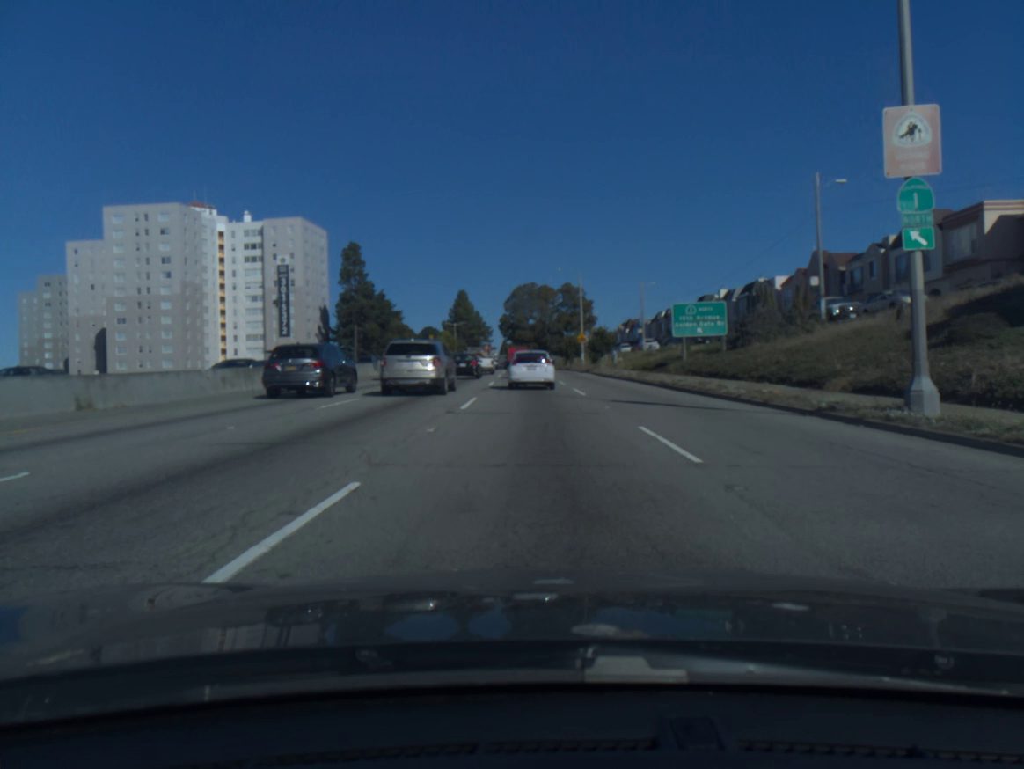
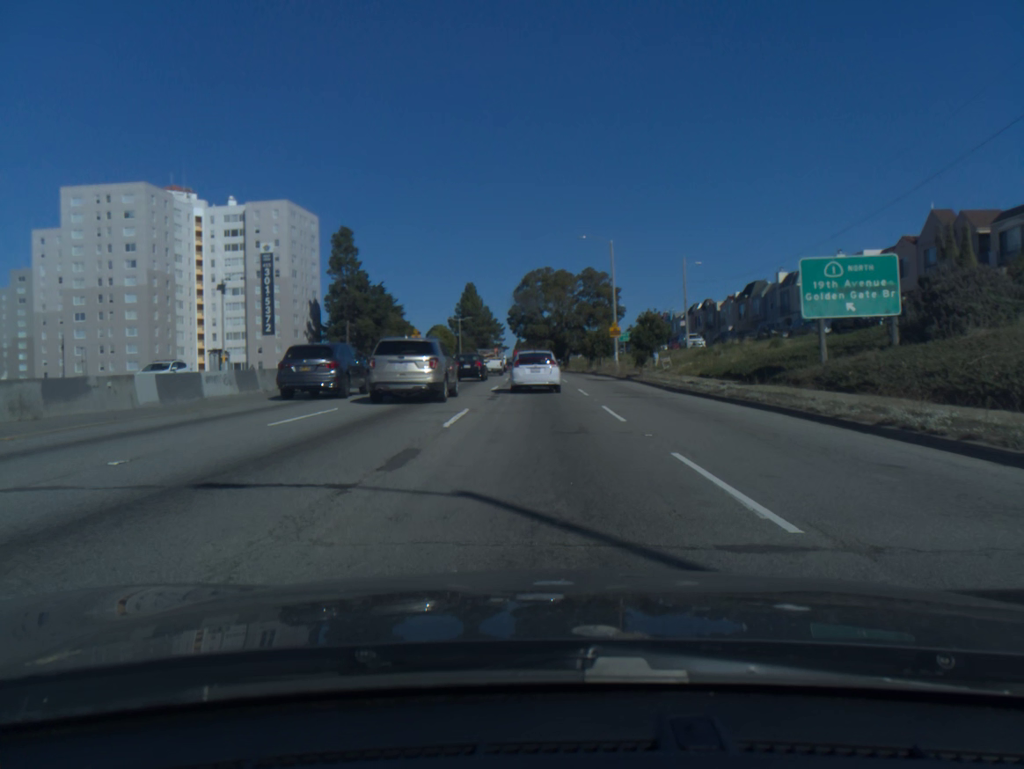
(-0.2, +18.9) m; -1°
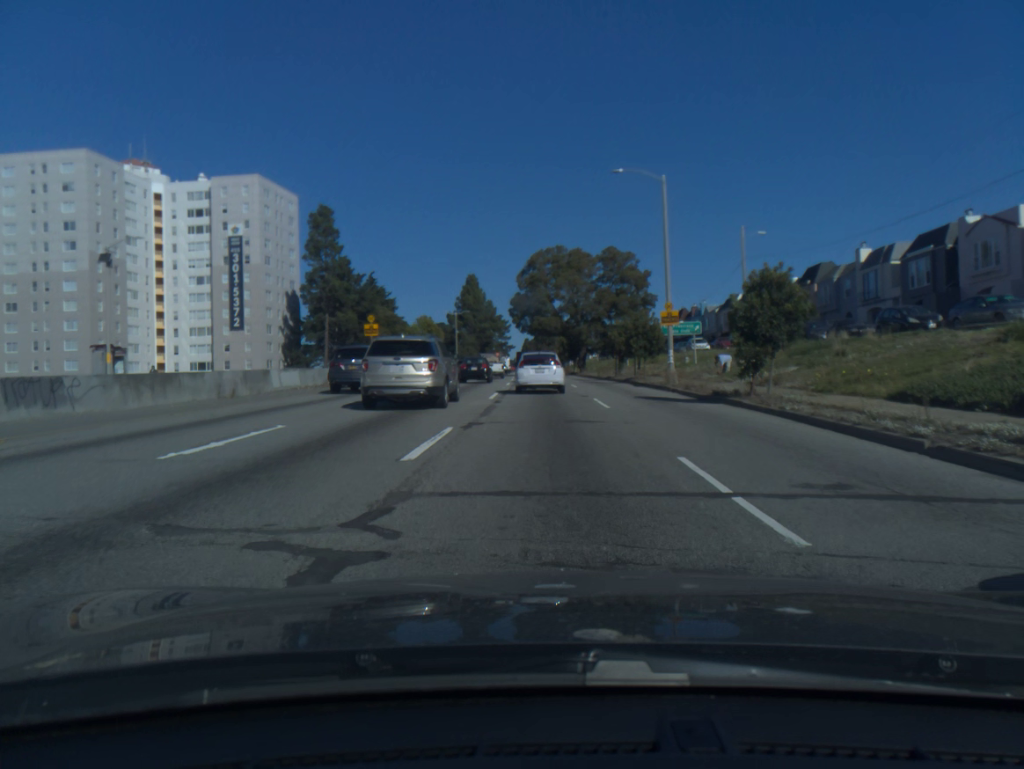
(-0.1, +19.5) m; -1°
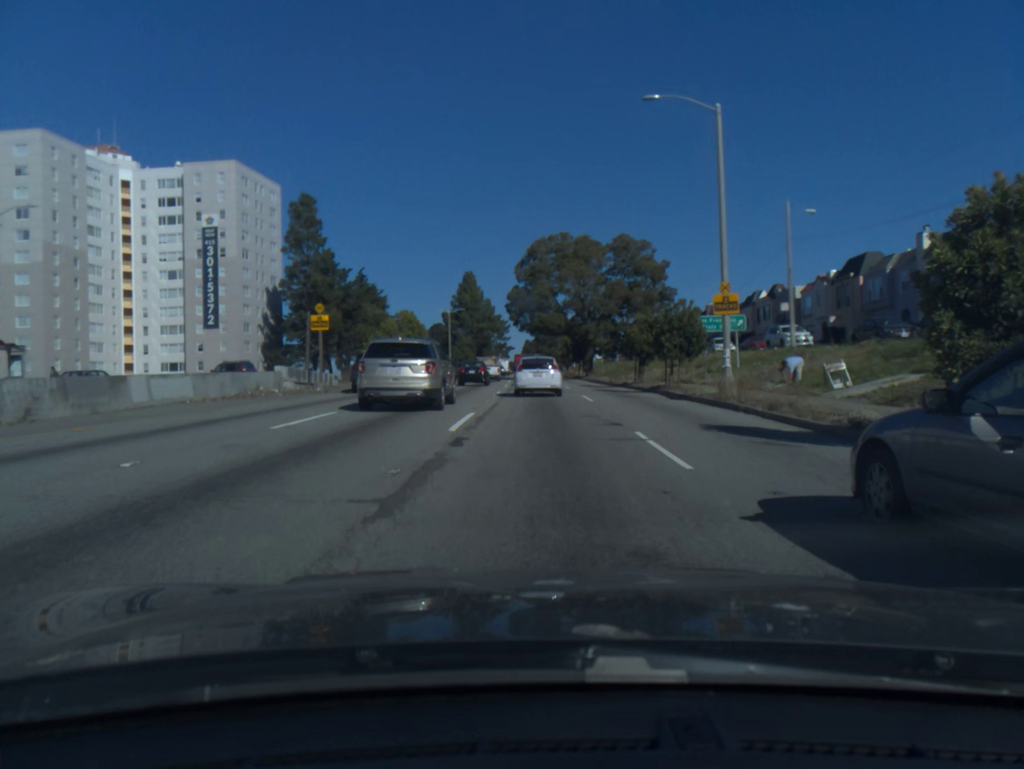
(0.0, +10.3) m; 0°
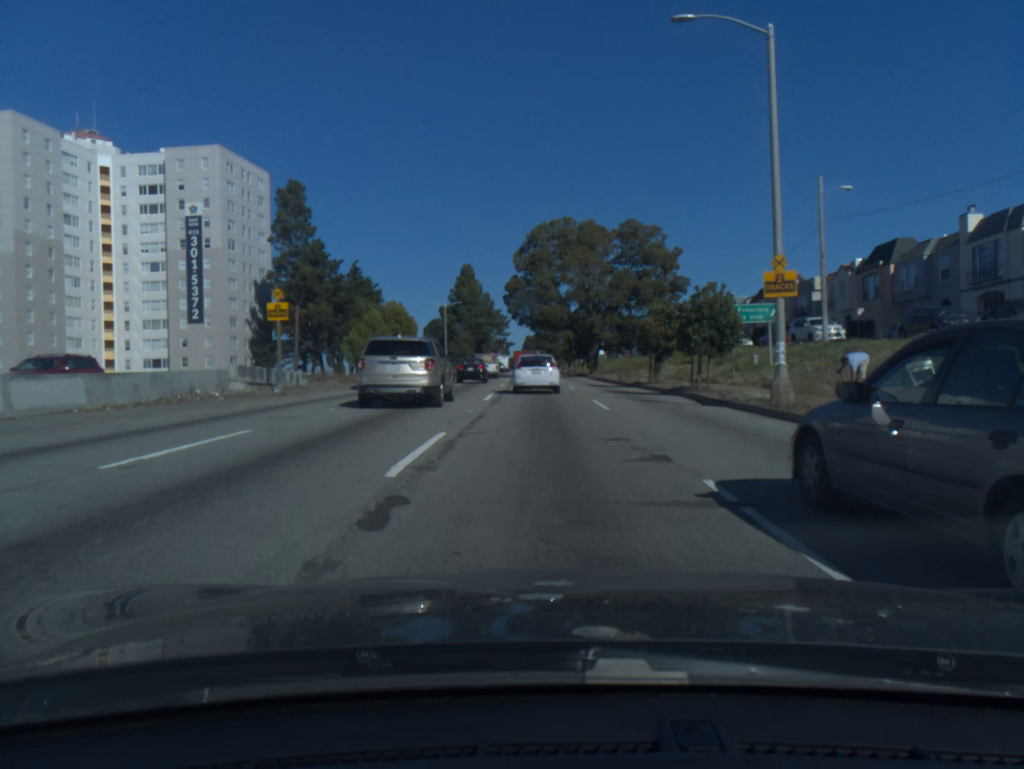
(0.0, +5.4) m; 0°
